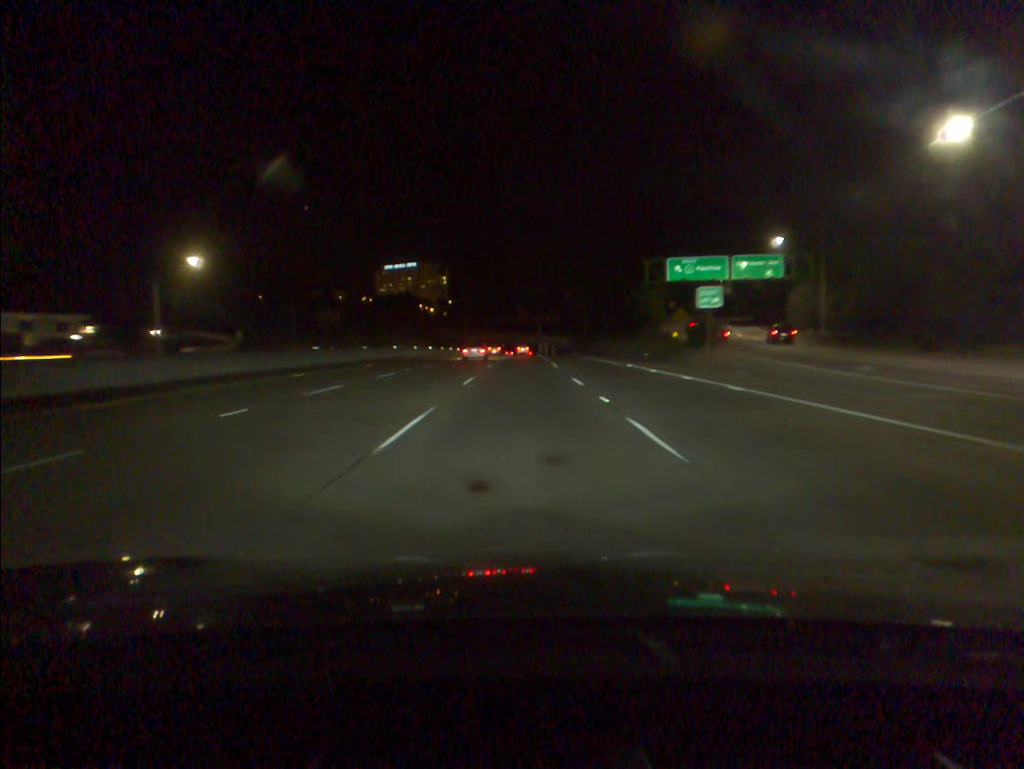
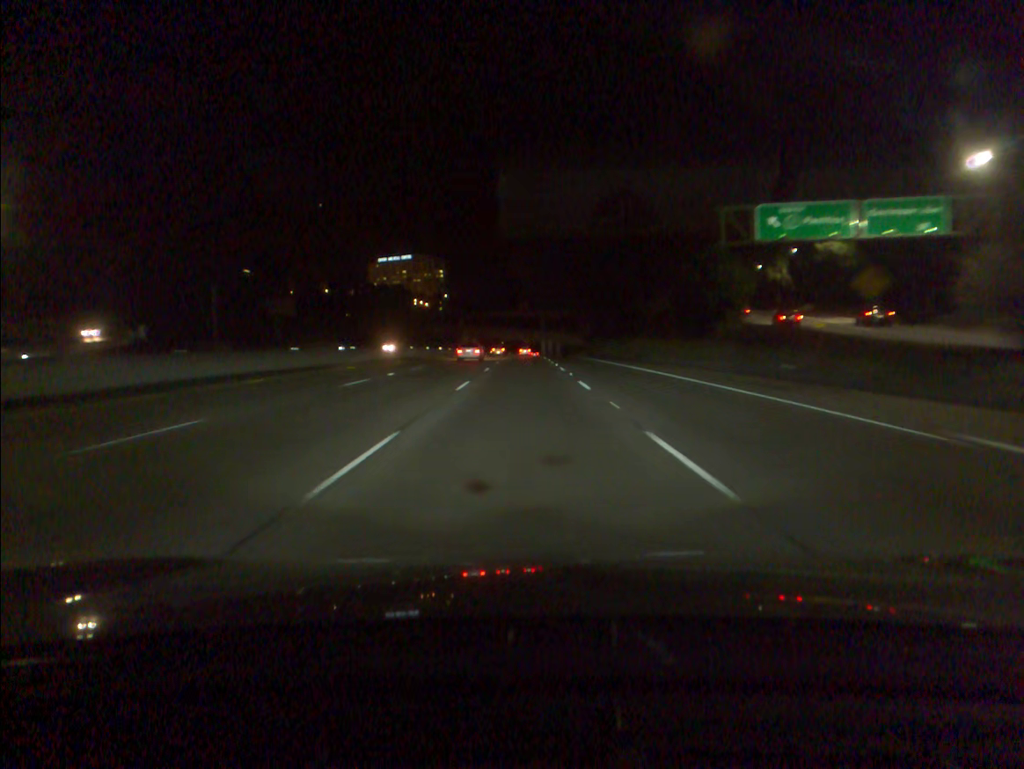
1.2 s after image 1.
(-0.1, +34.2) m; 0°
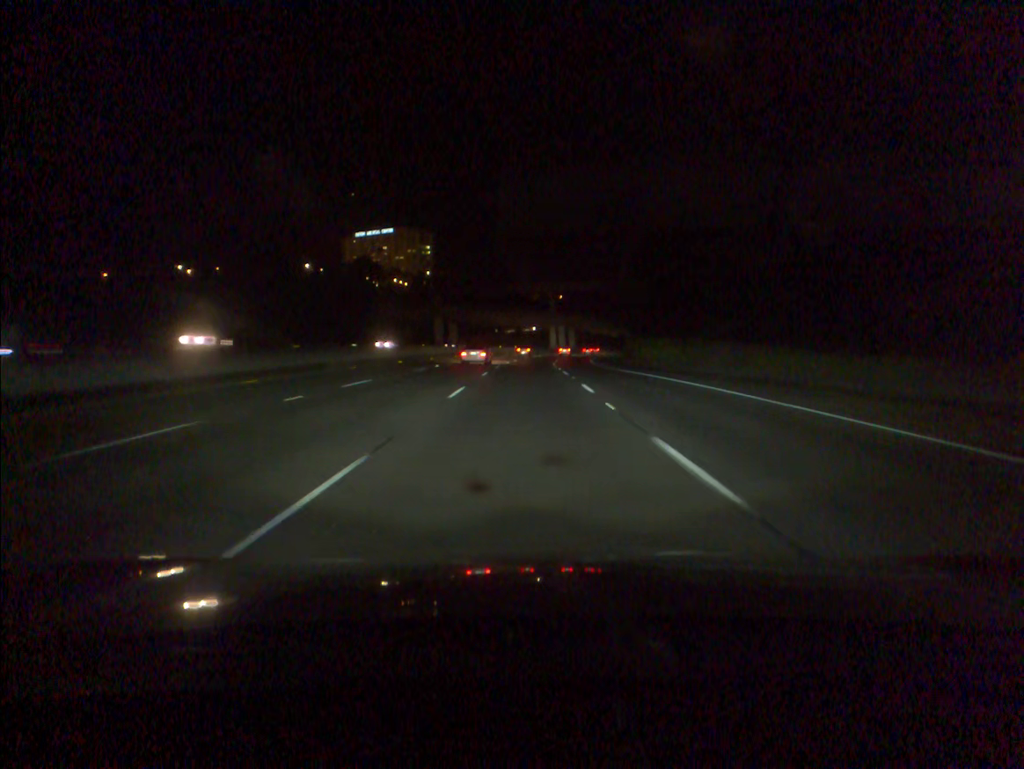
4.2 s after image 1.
(+0.3, +88.1) m; 0°
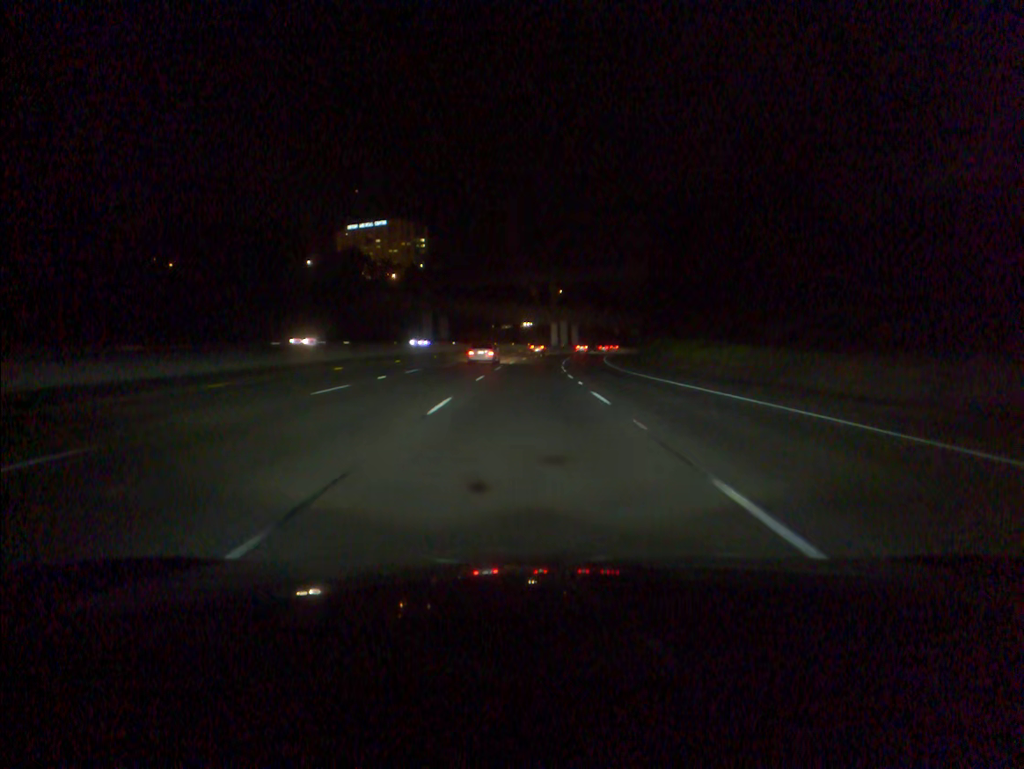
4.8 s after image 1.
(0.0, +17.9) m; 0°
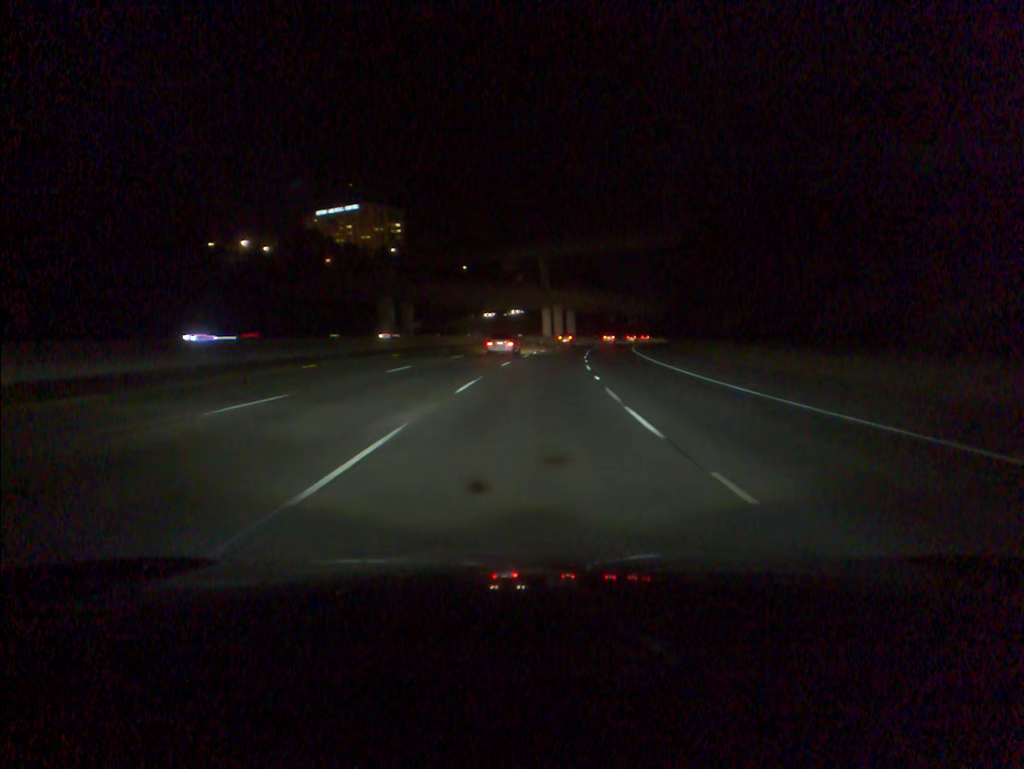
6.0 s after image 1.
(+0.2, +35.9) m; +1°
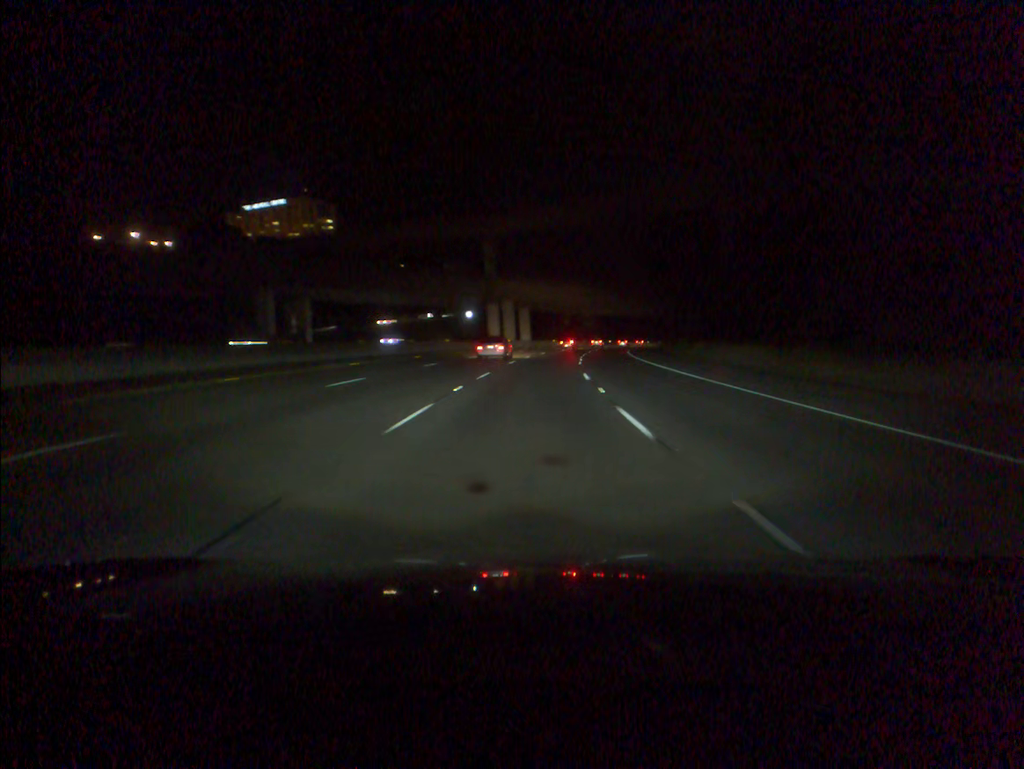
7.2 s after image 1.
(+1.1, +35.8) m; +4°
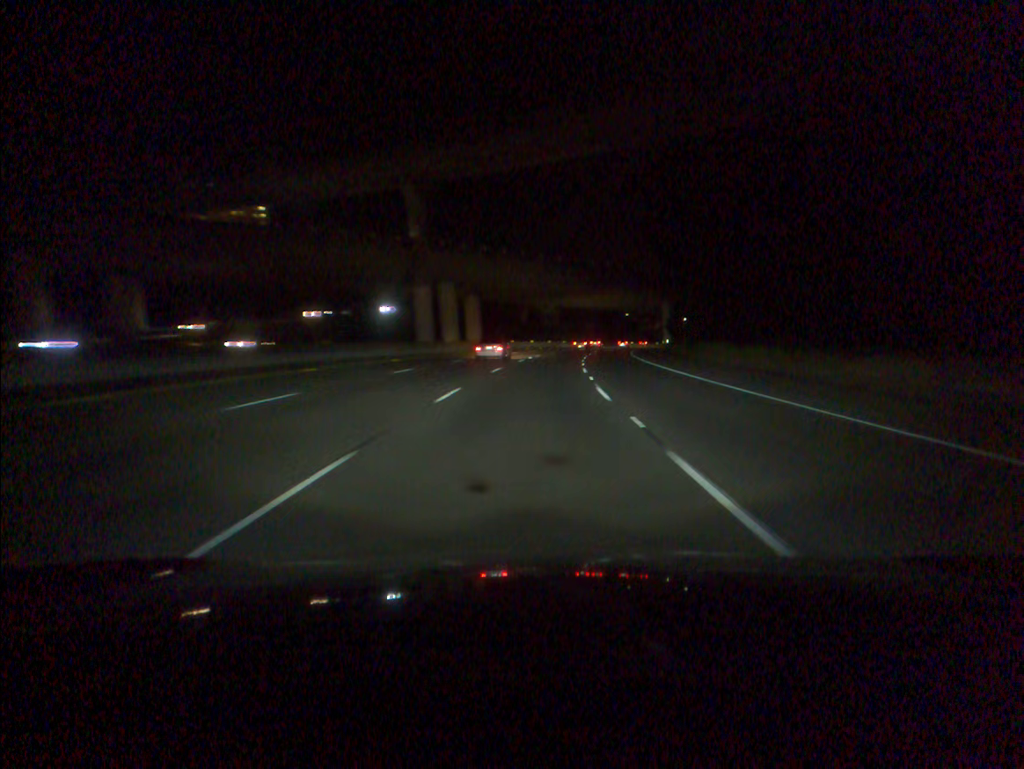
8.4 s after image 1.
(+0.9, +35.6) m; +3°
